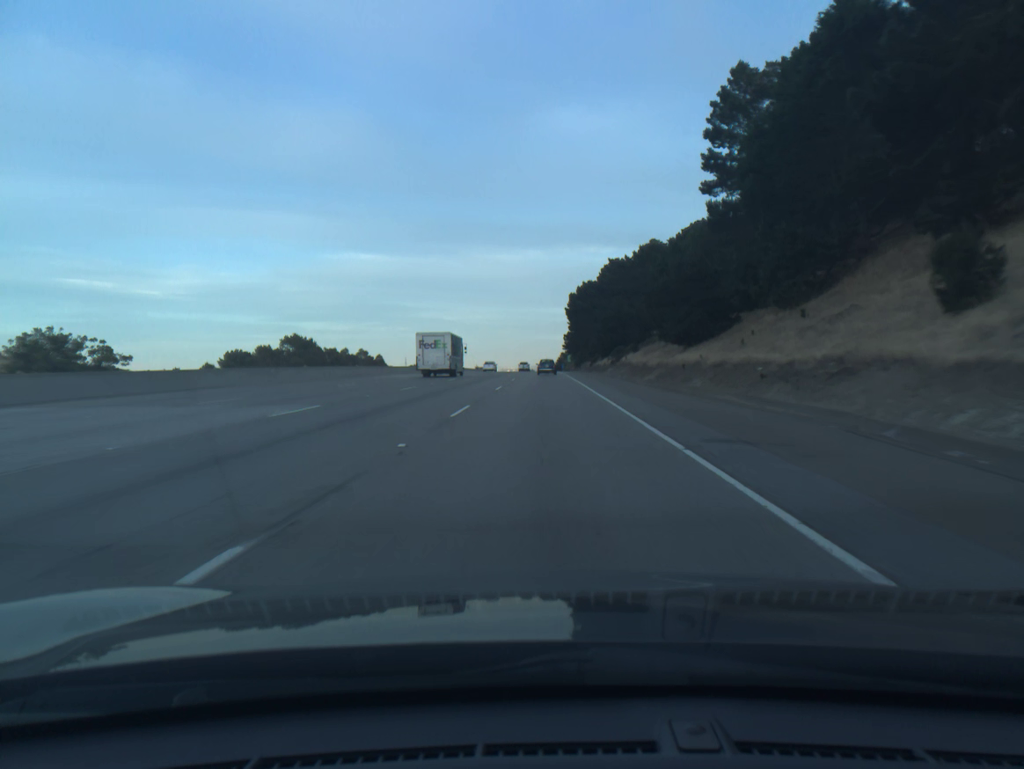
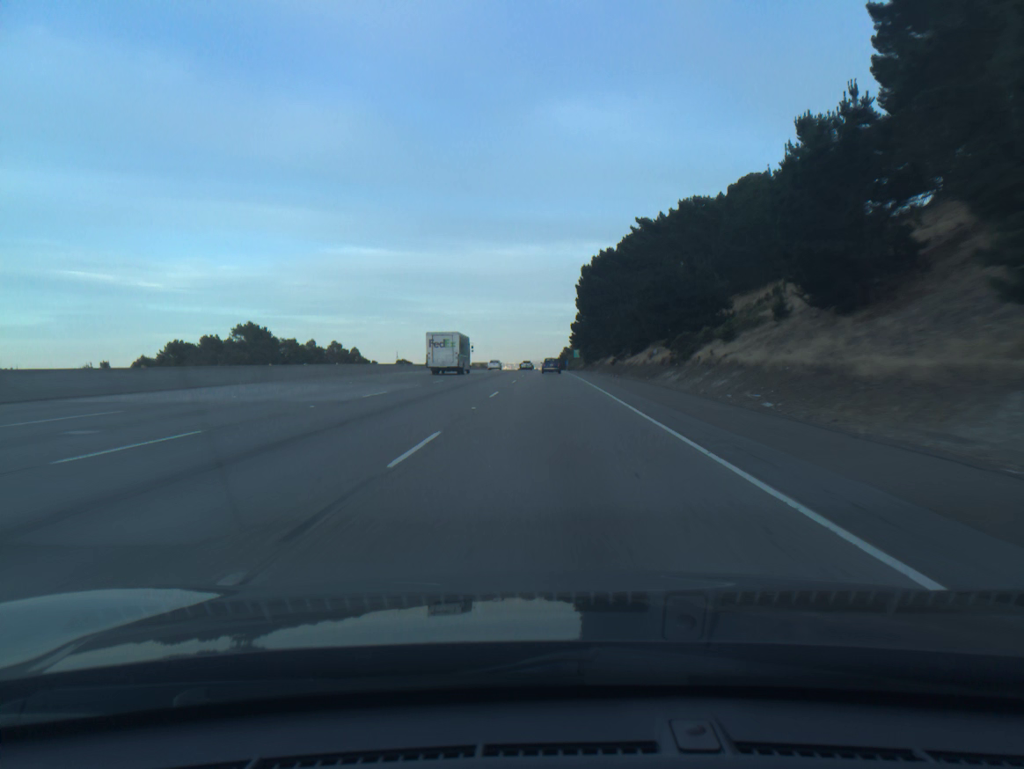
(-0.1, +36.9) m; 0°
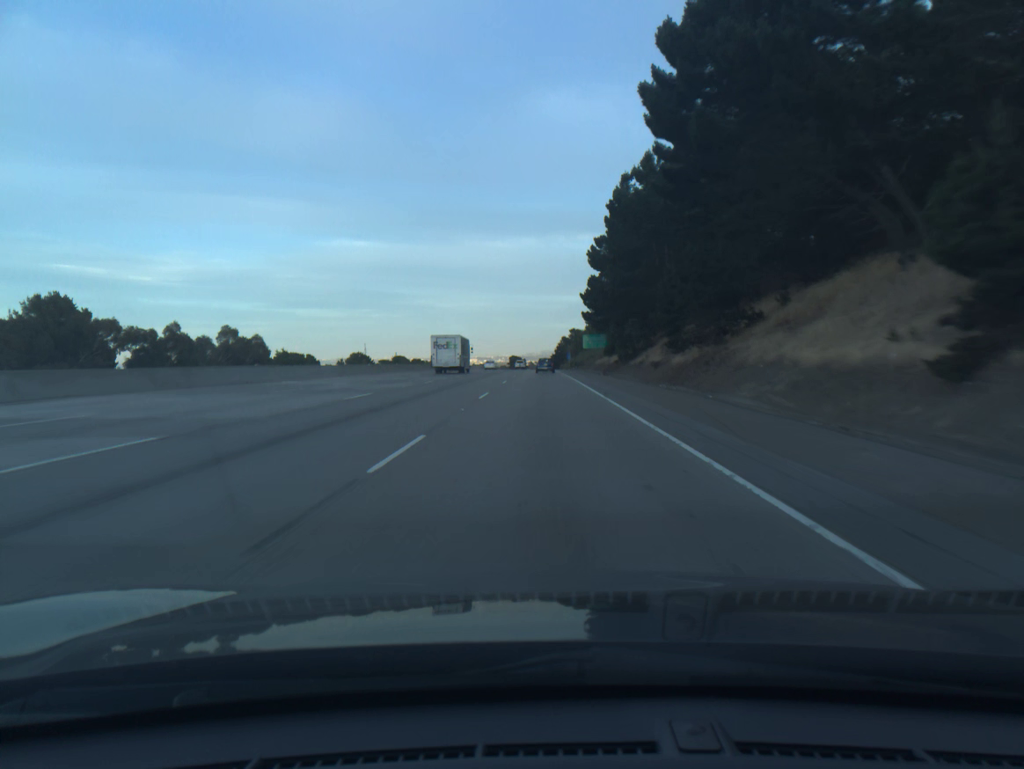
(+0.5, +73.9) m; 0°
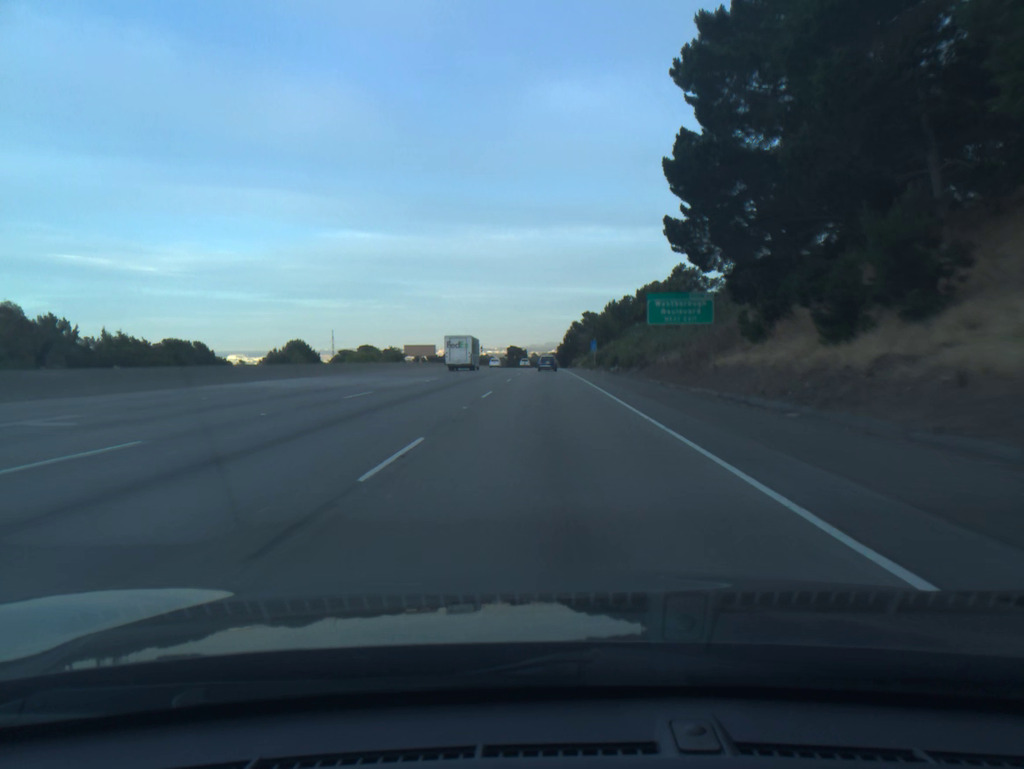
(-0.2, +73.7) m; 0°
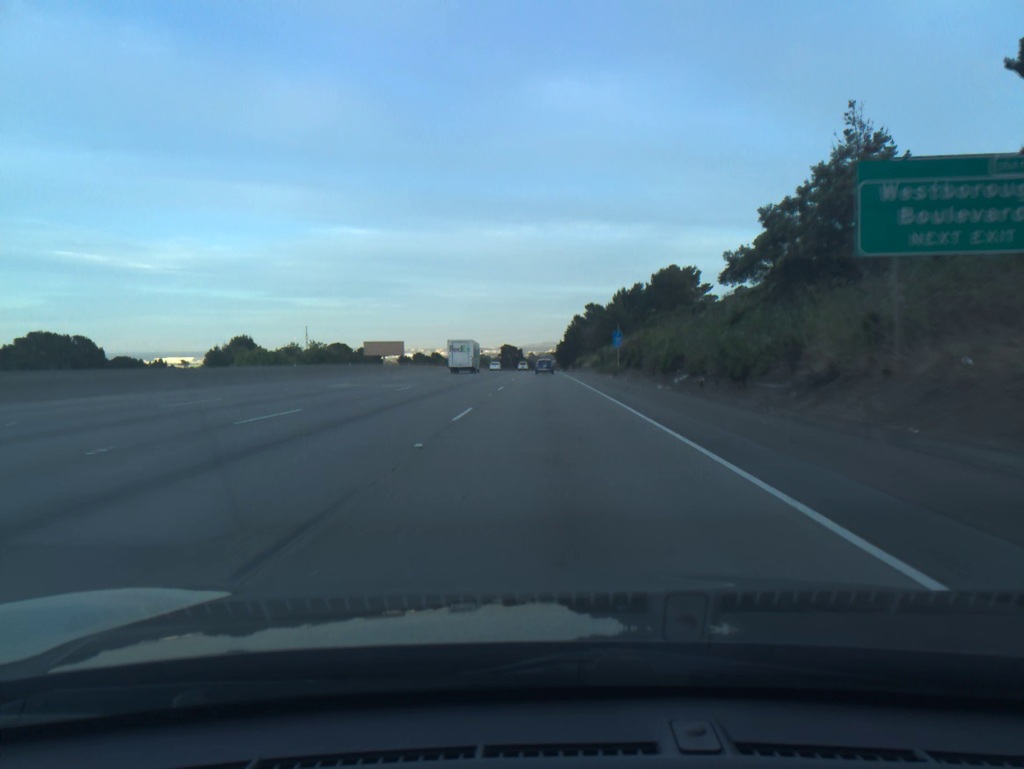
(+0.1, +36.7) m; 0°
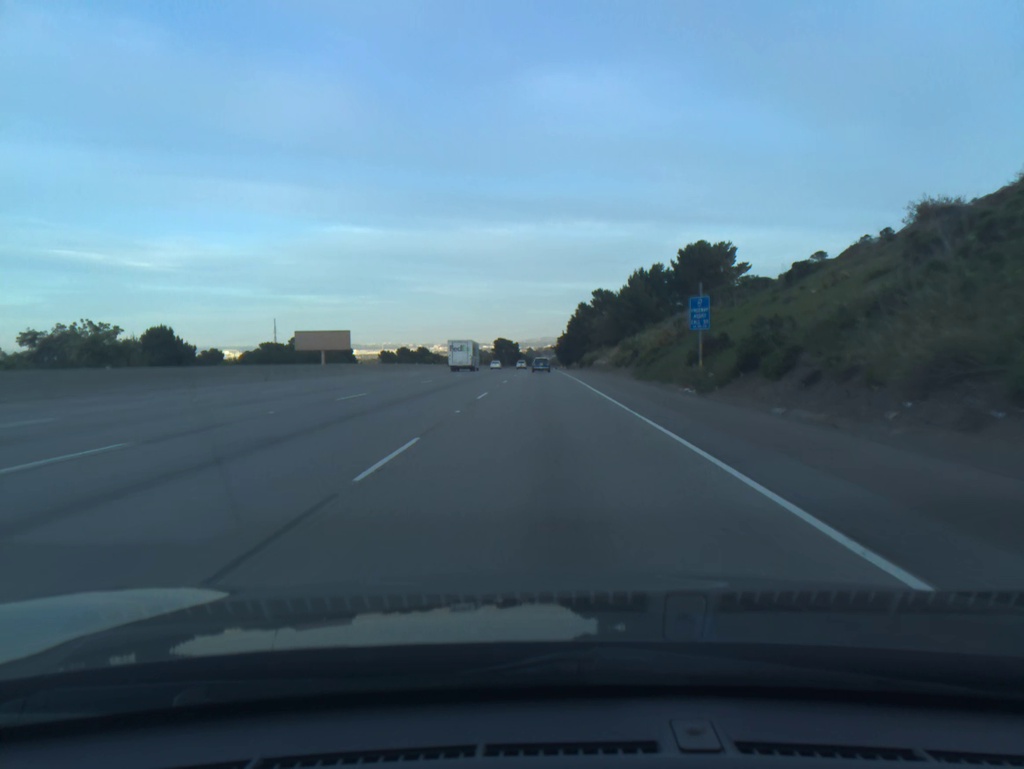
(+0.1, +36.8) m; 0°
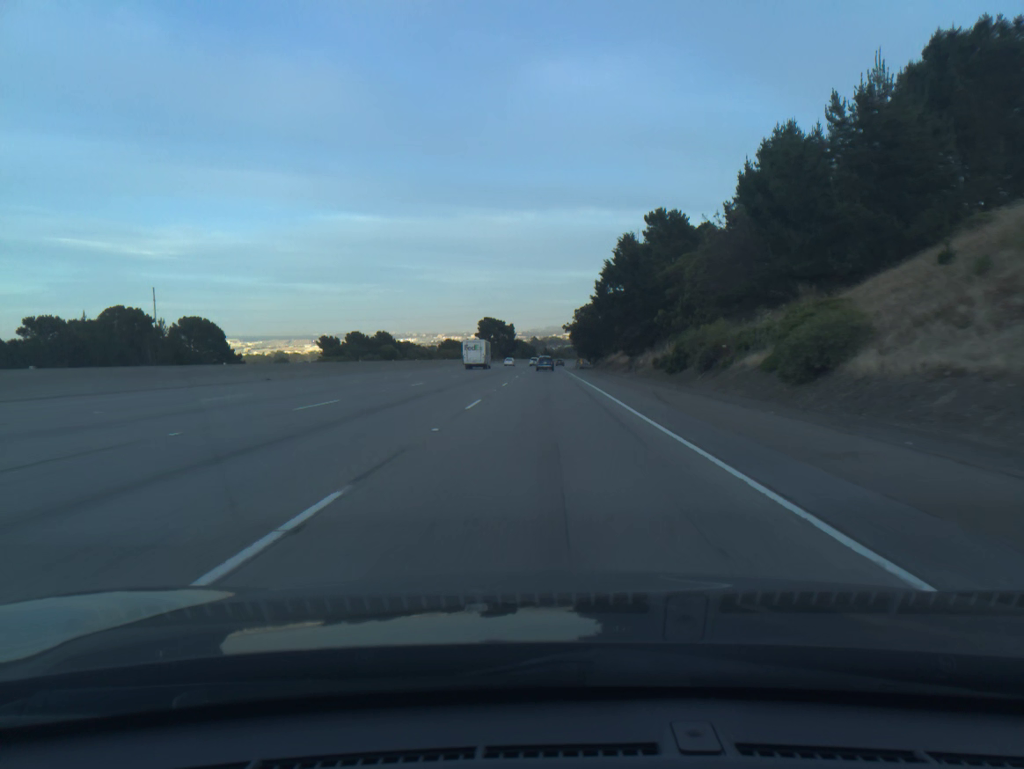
(-0.2, +92.3) m; 0°
